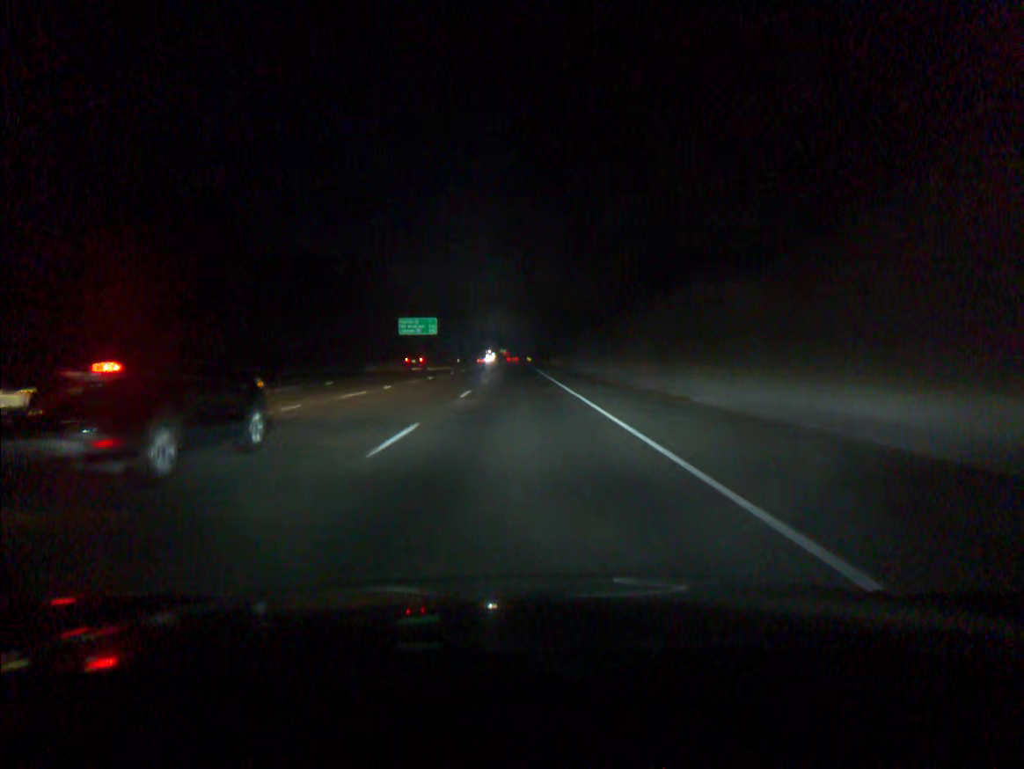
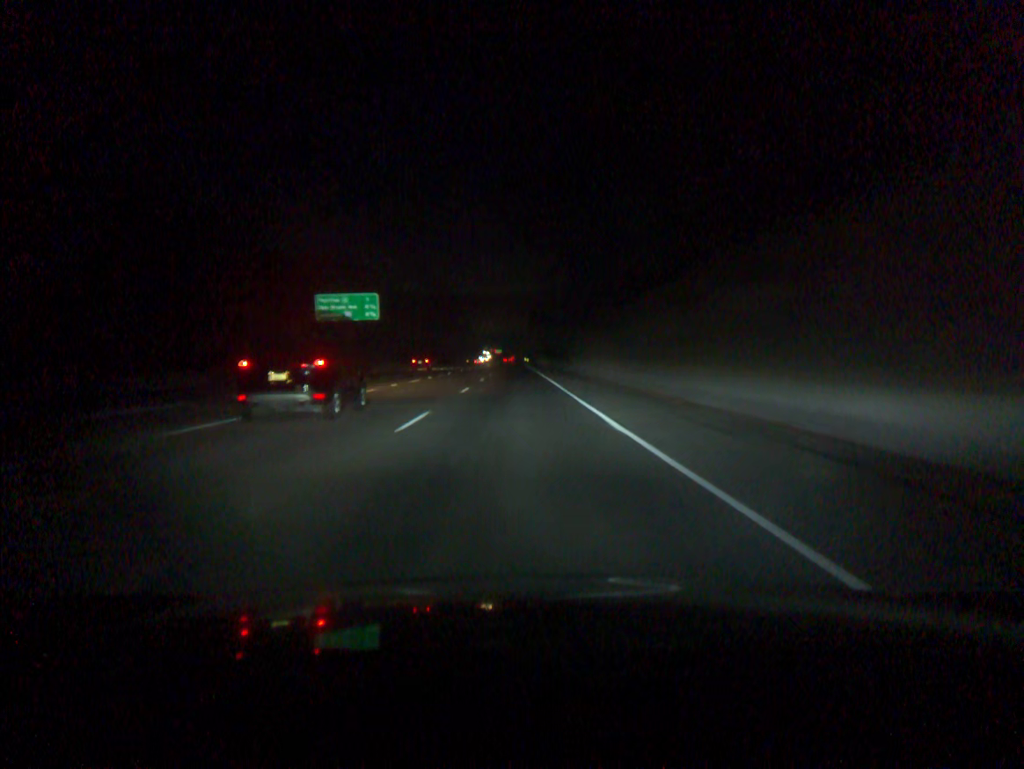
(+0.1, +55.3) m; 0°
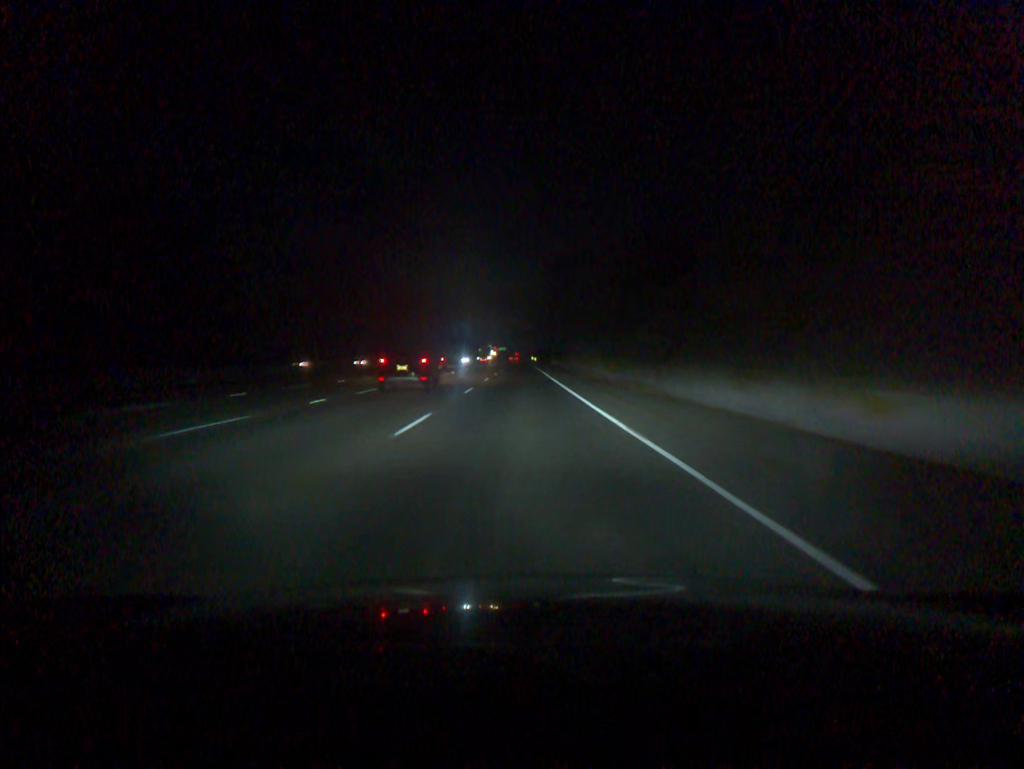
(-0.3, +73.6) m; 0°
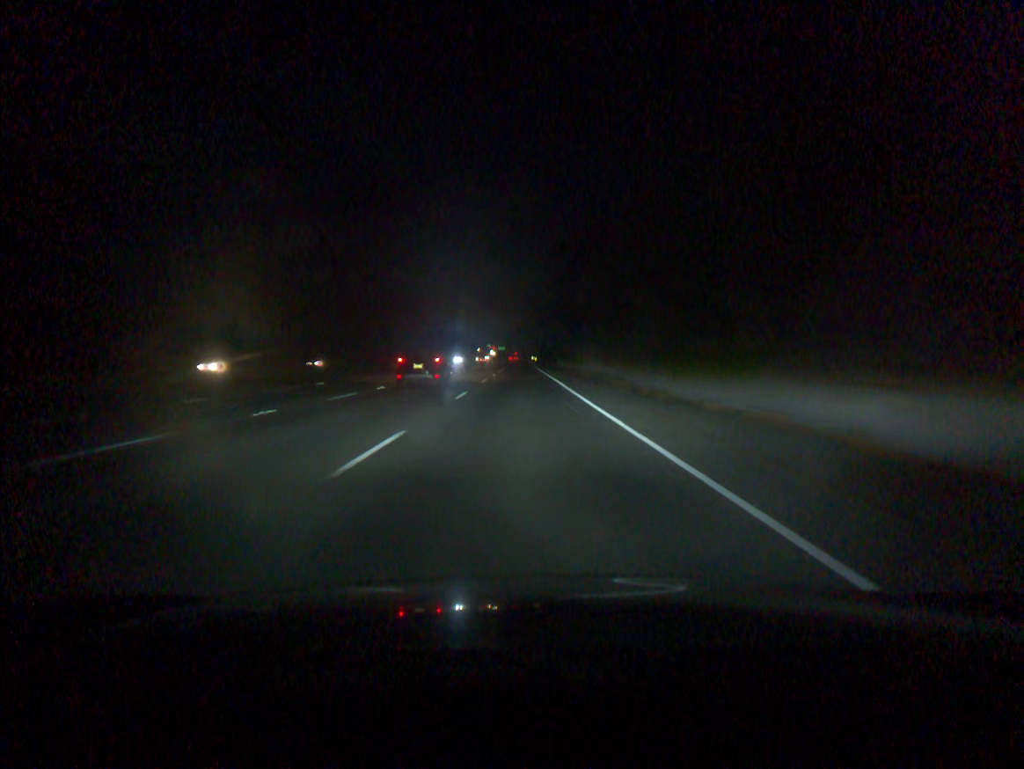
(0.0, +18.4) m; 0°
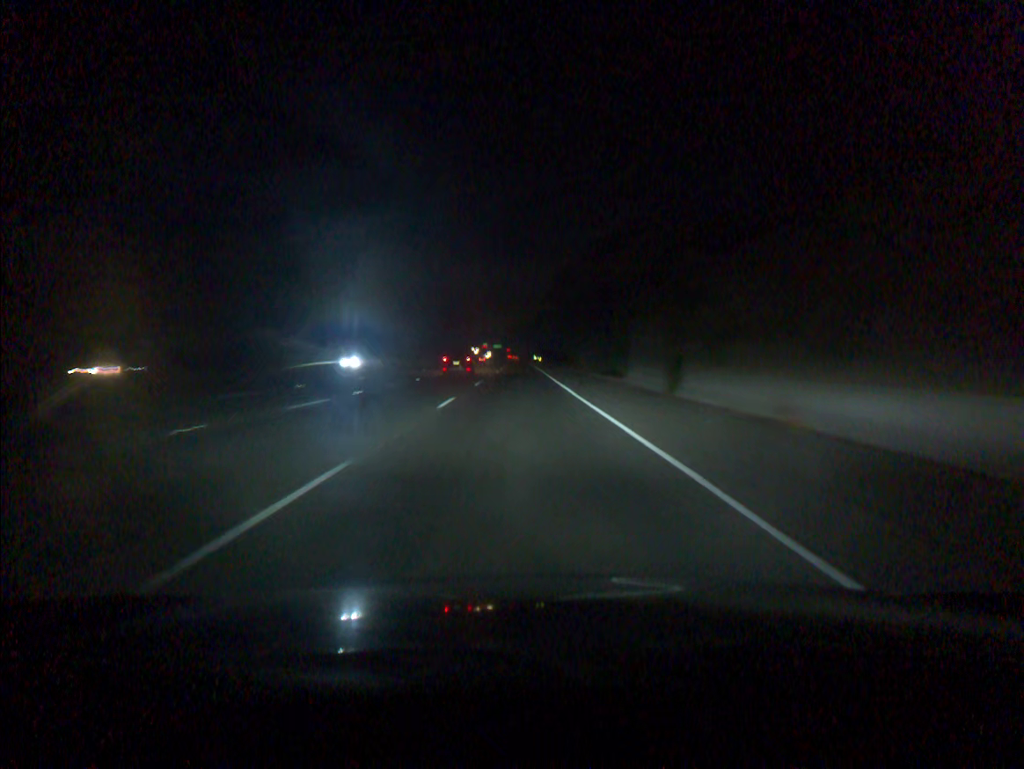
(+0.2, +91.8) m; 0°
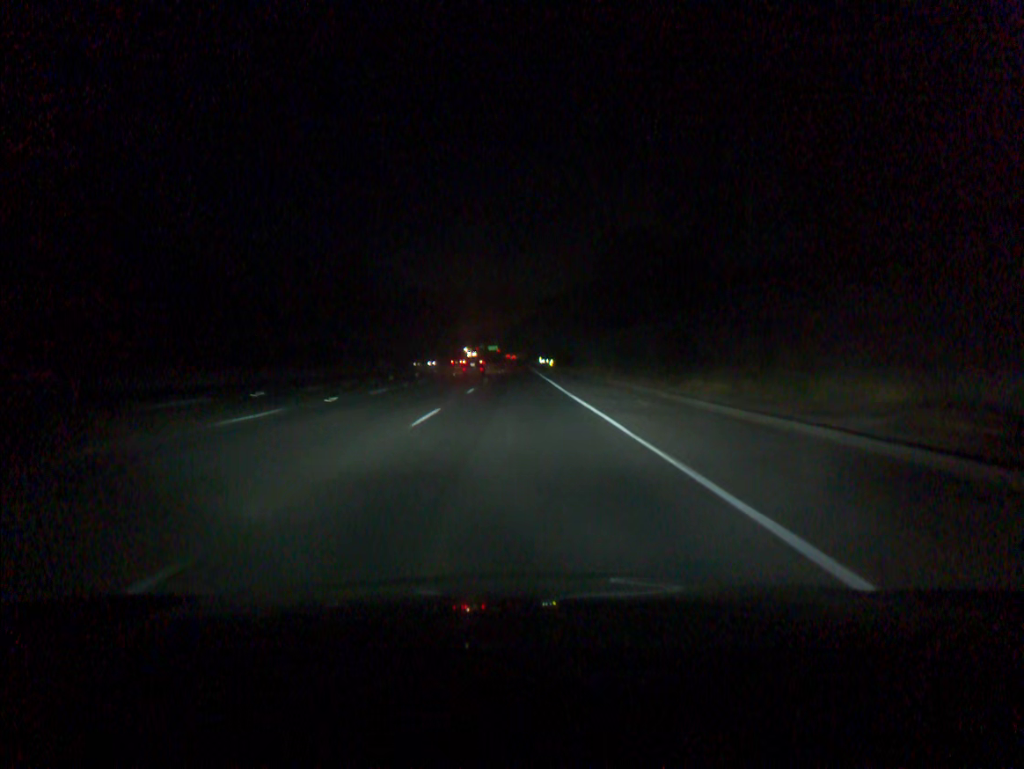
(+0.1, +91.7) m; 0°
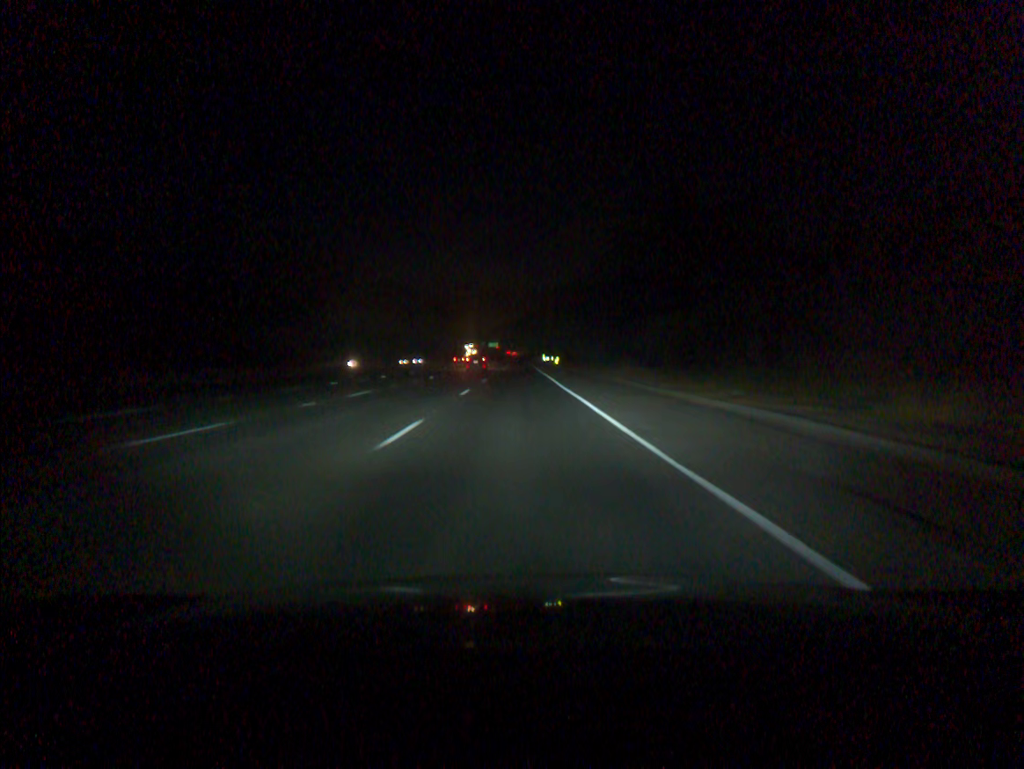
(0.0, +18.3) m; 0°
